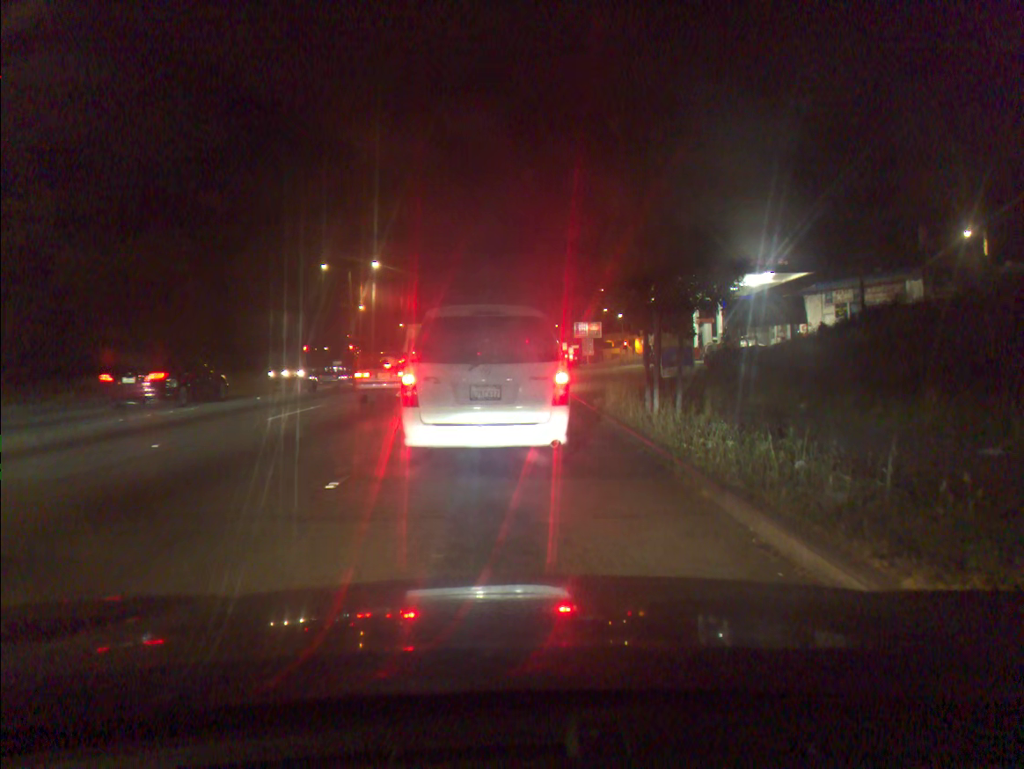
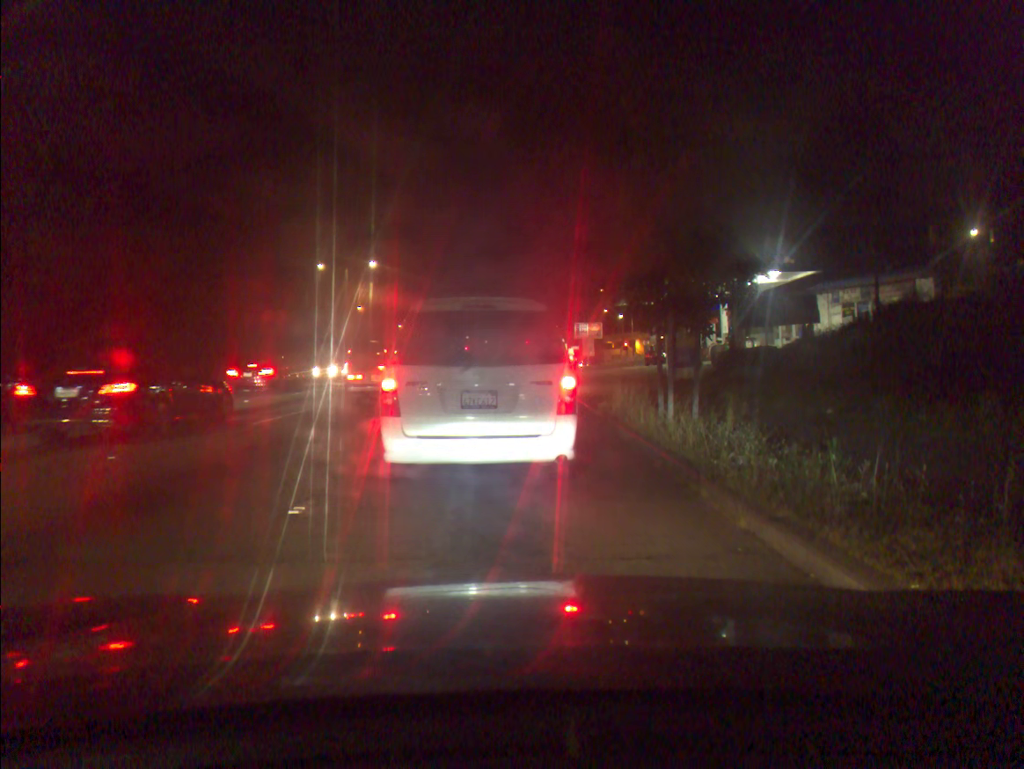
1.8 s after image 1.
(0.0, +1.2) m; 0°
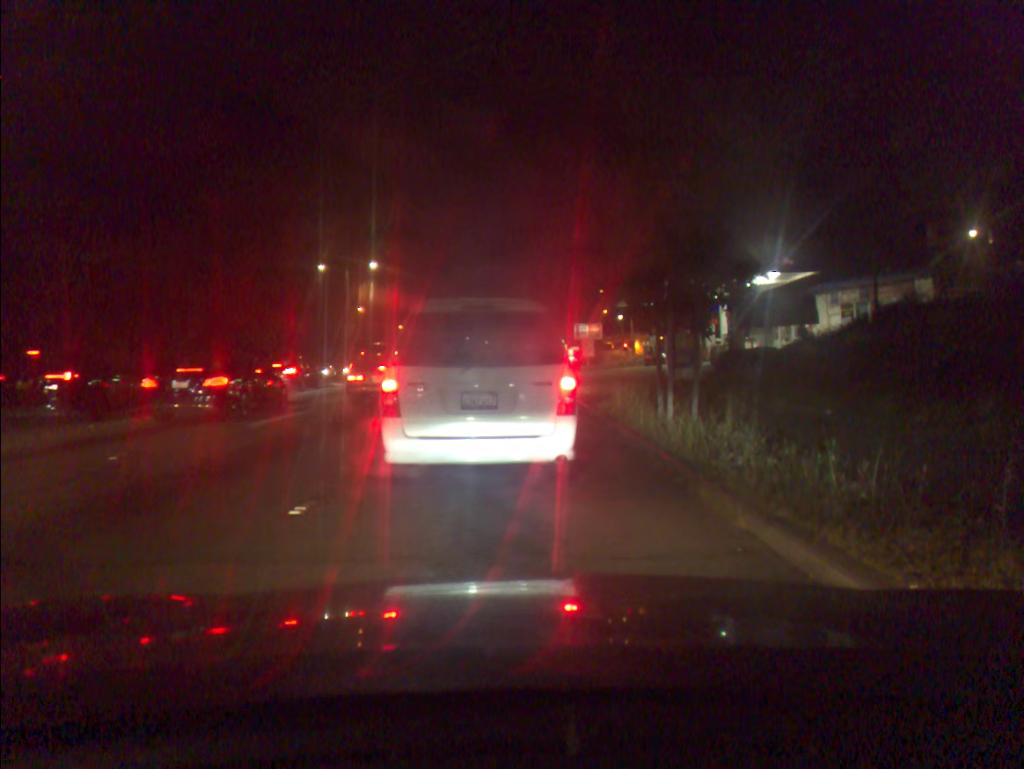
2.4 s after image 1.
(0.0, 0.0) m; 0°
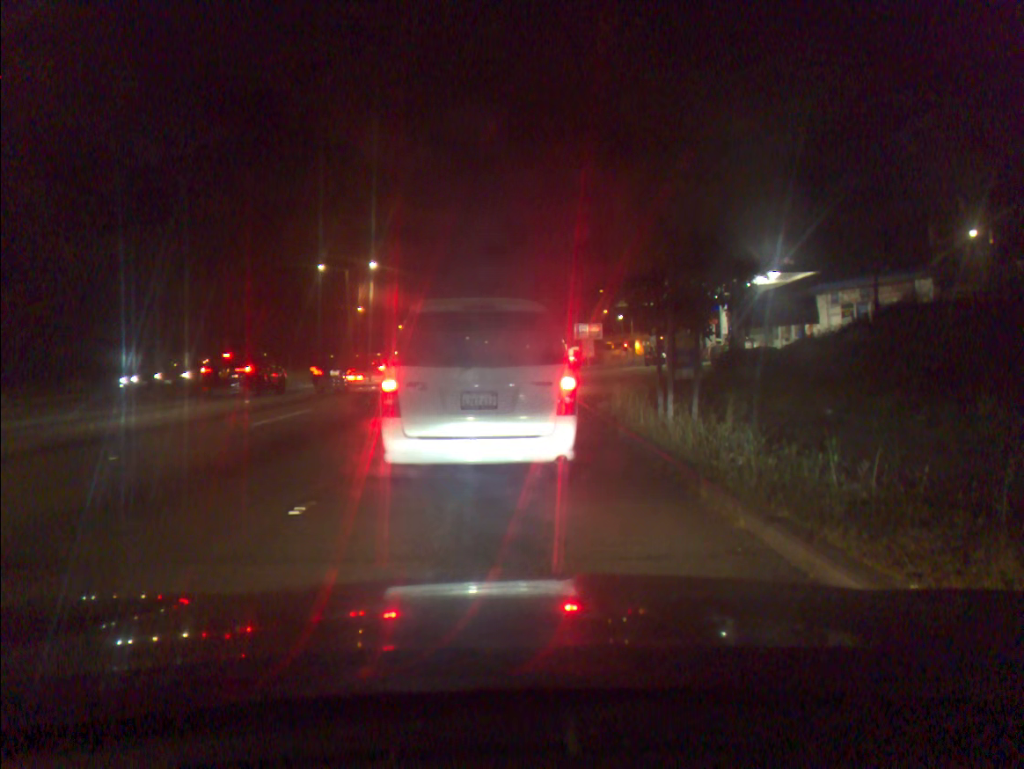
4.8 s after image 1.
(0.0, 0.0) m; 0°
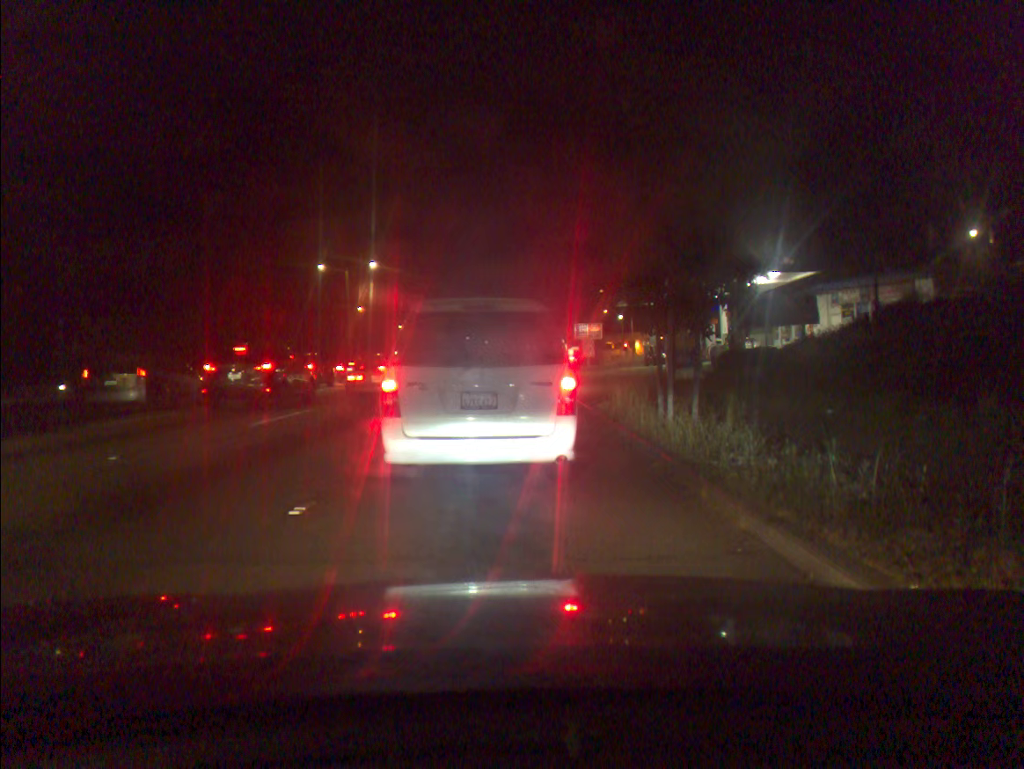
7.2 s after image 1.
(0.0, 0.0) m; 0°
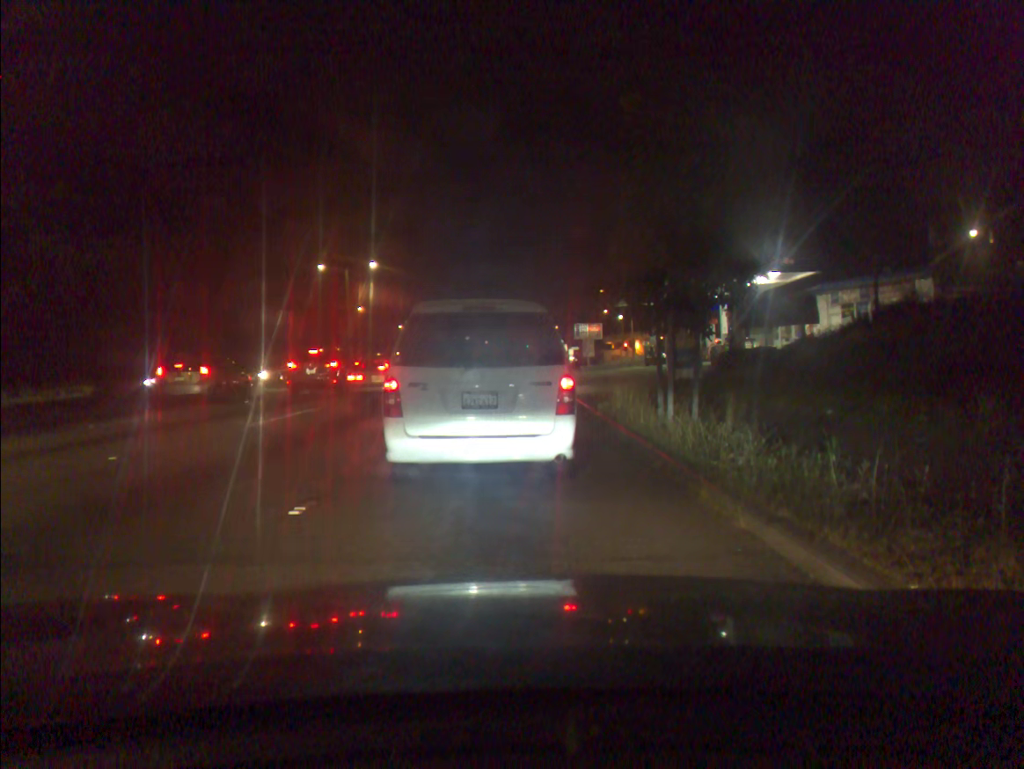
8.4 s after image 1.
(0.0, 0.0) m; 0°
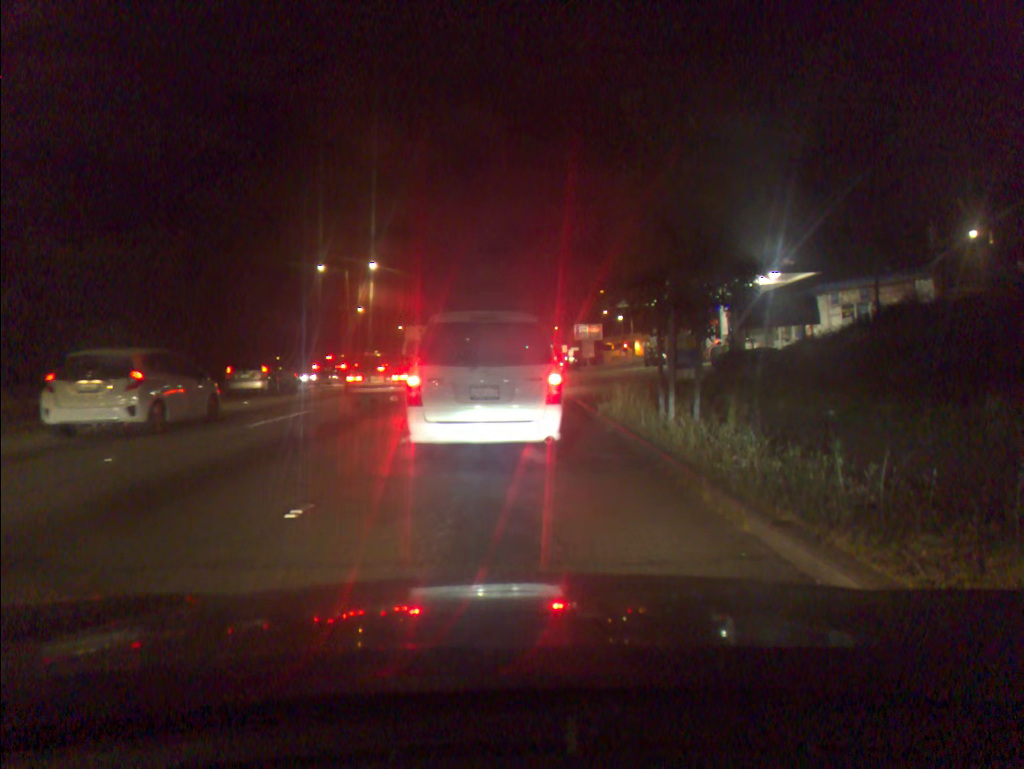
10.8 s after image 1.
(0.0, +0.1) m; 0°
